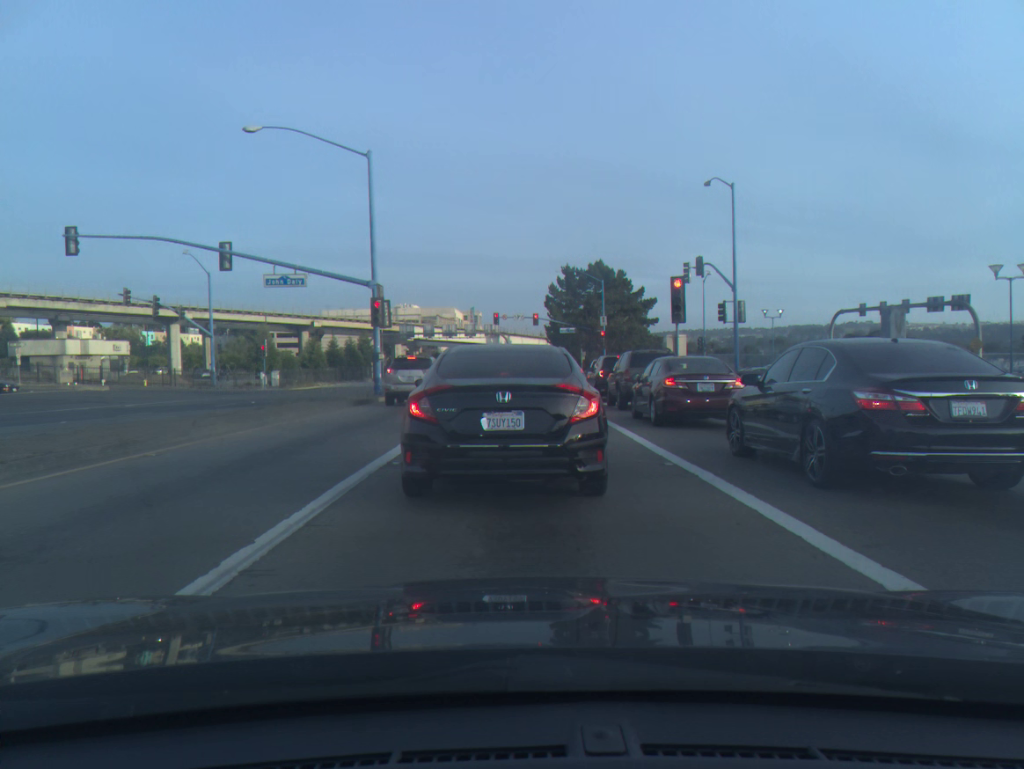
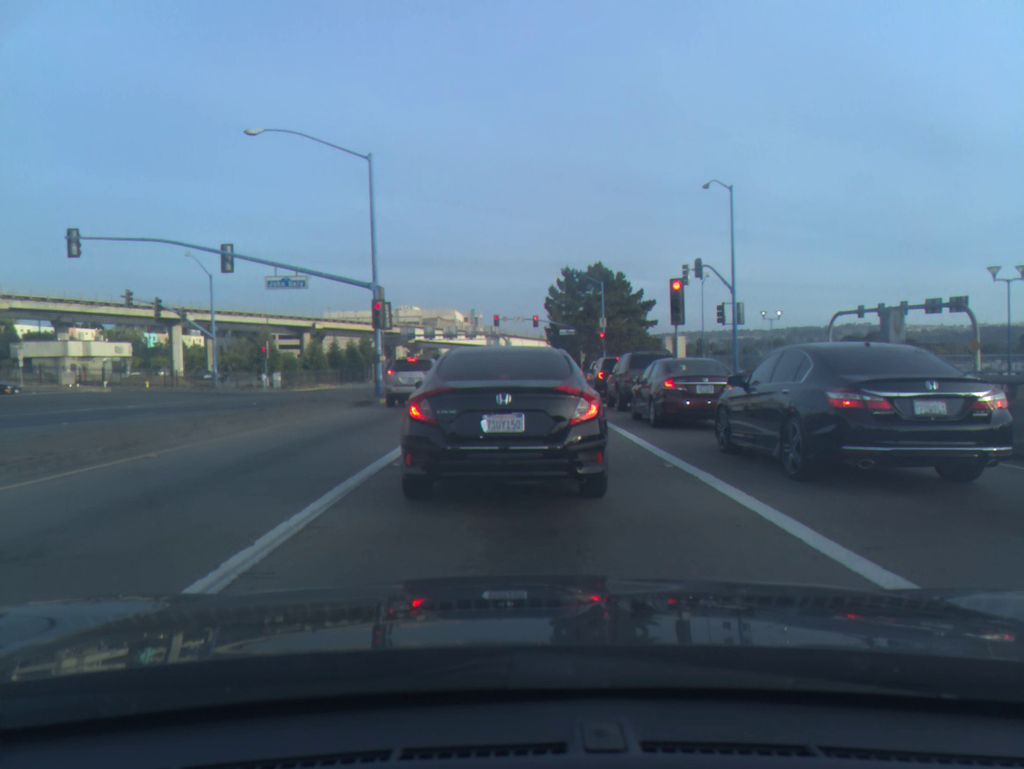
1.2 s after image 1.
(0.0, 0.0) m; 0°
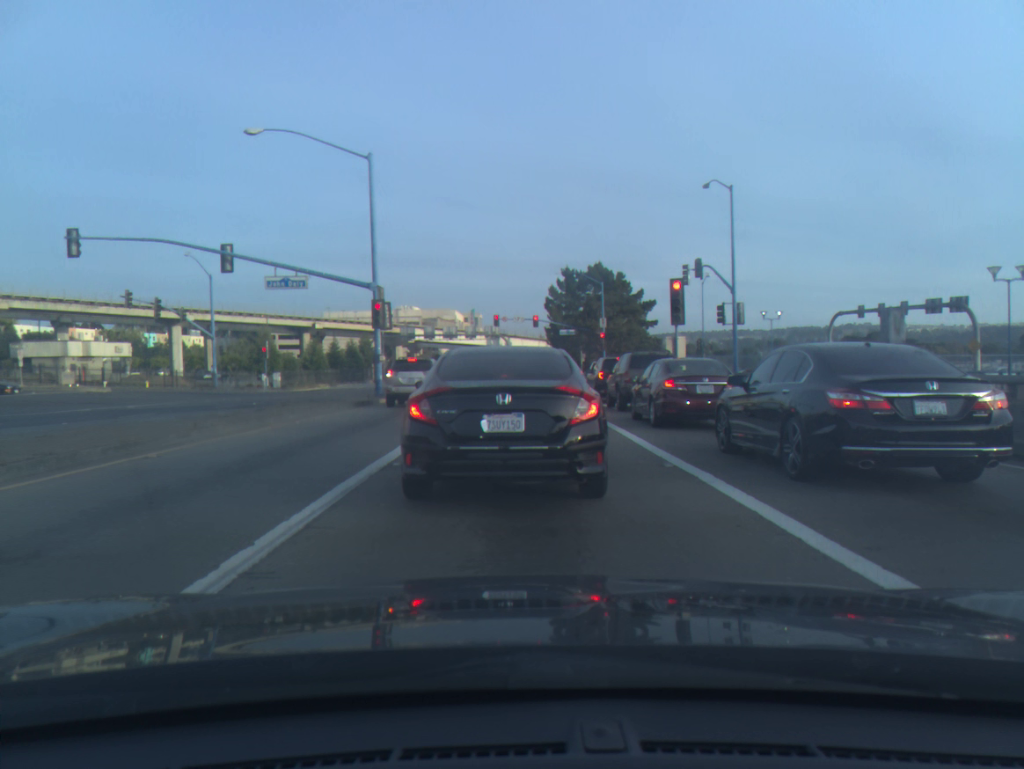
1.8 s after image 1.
(0.0, 0.0) m; 0°
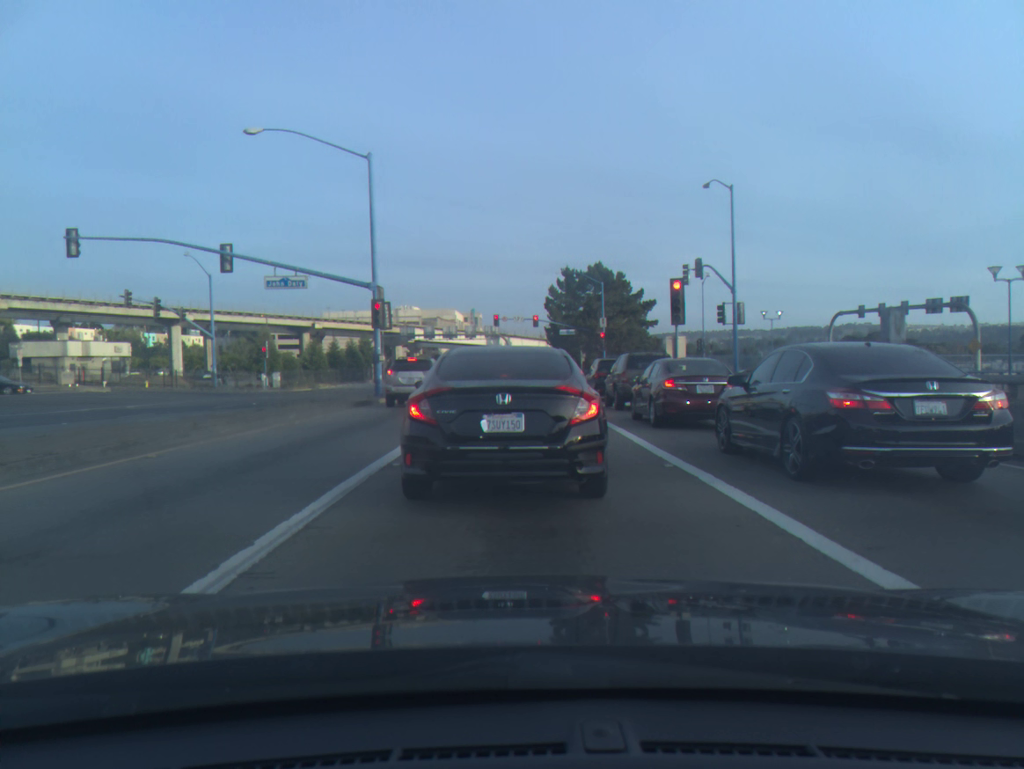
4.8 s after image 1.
(0.0, 0.0) m; 0°
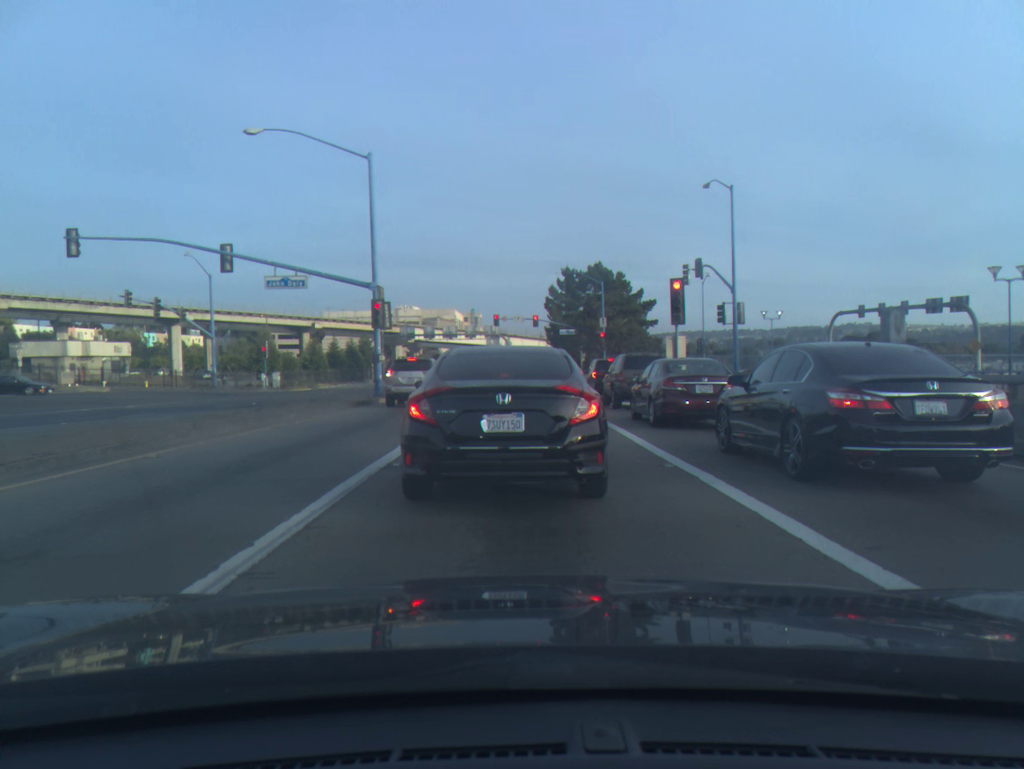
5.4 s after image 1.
(0.0, 0.0) m; 0°
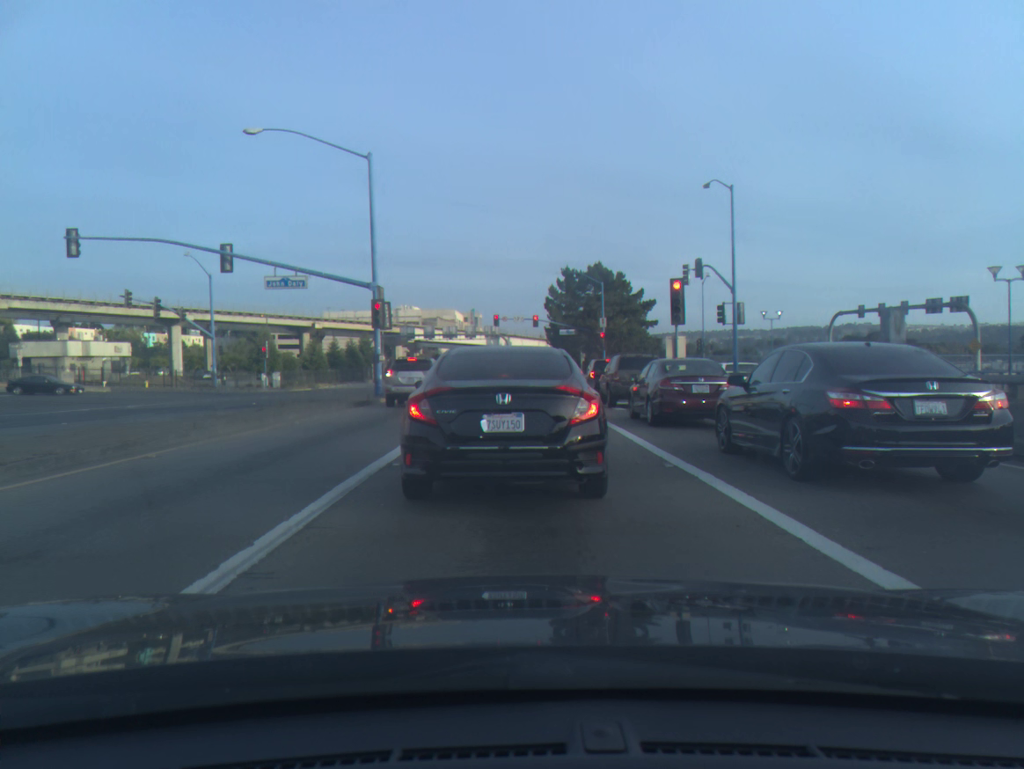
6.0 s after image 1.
(0.0, 0.0) m; 0°
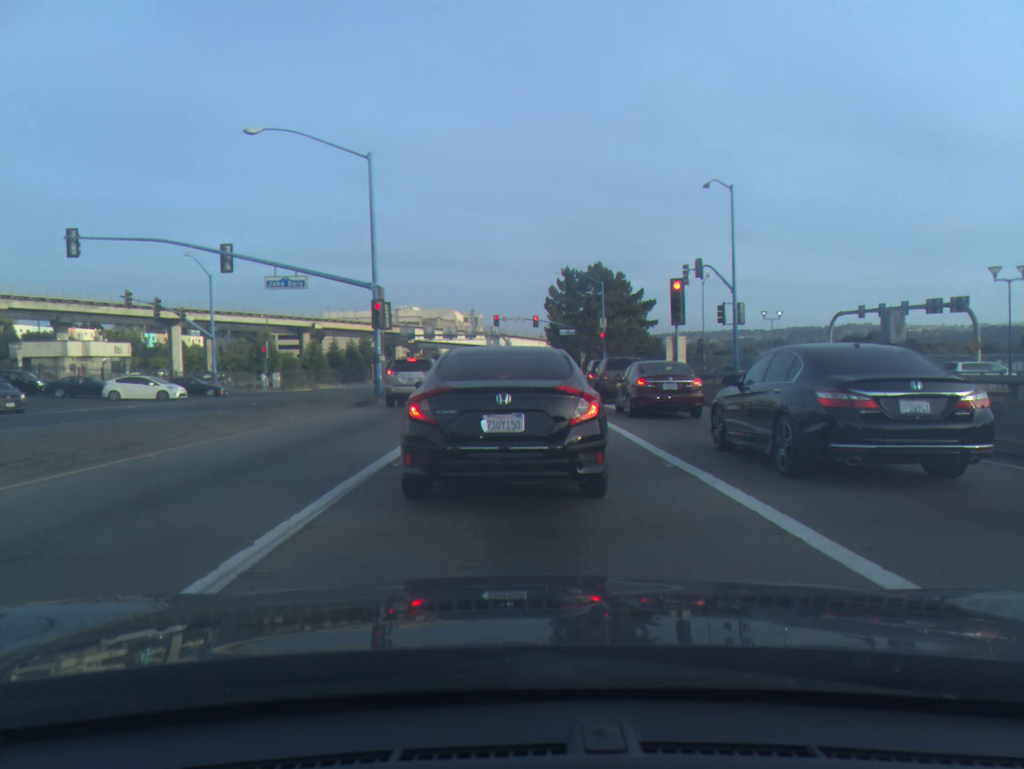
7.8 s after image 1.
(0.0, 0.0) m; 0°
